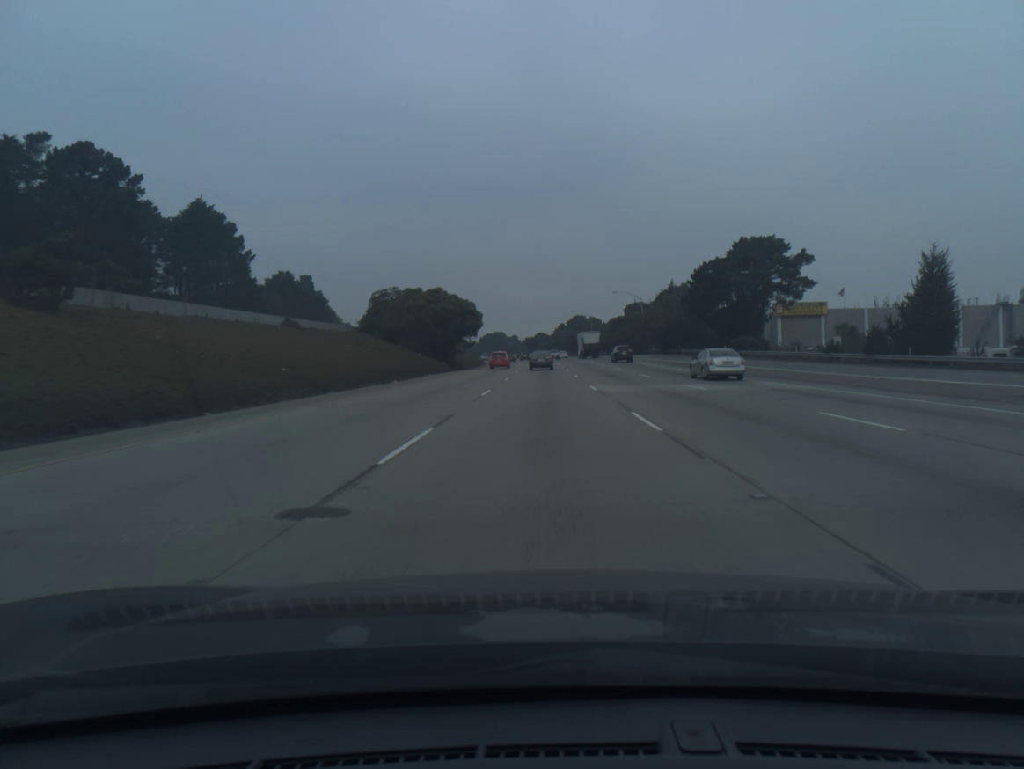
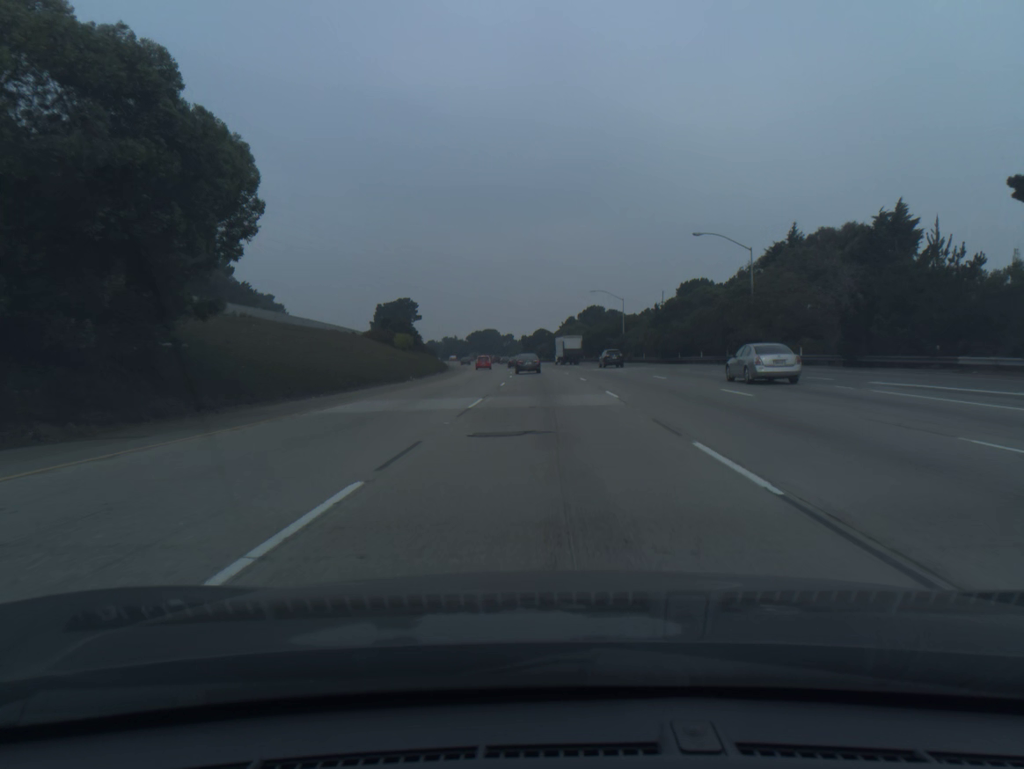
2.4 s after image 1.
(-0.1, +63.8) m; 0°
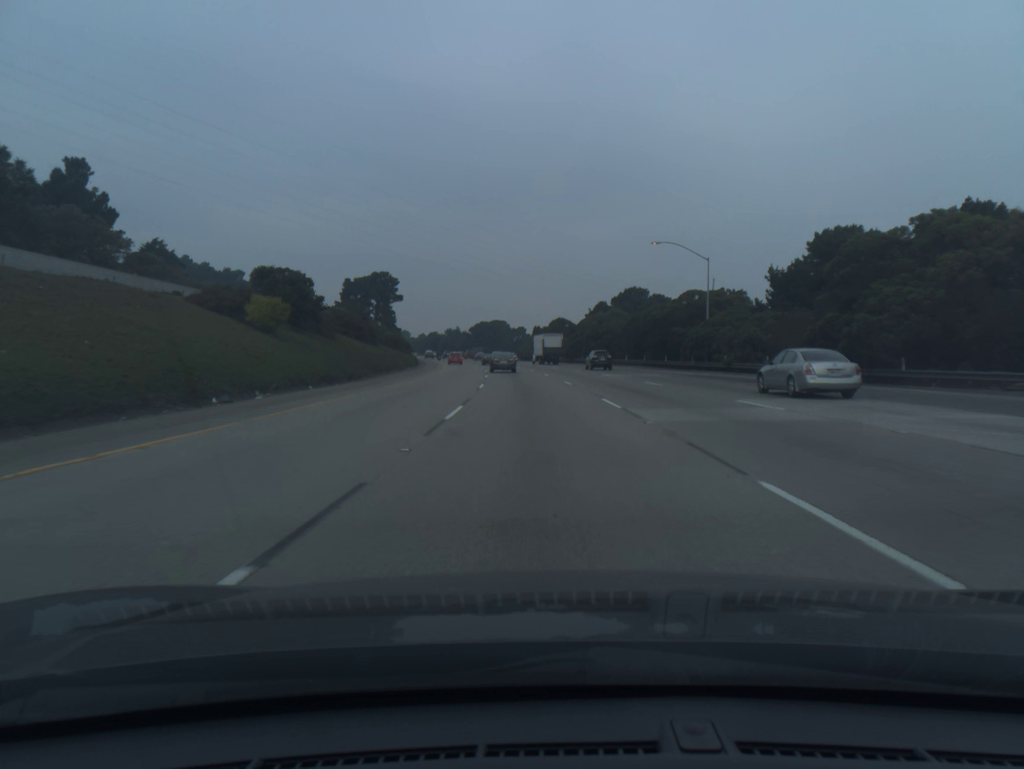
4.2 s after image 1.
(-0.2, +47.2) m; -1°
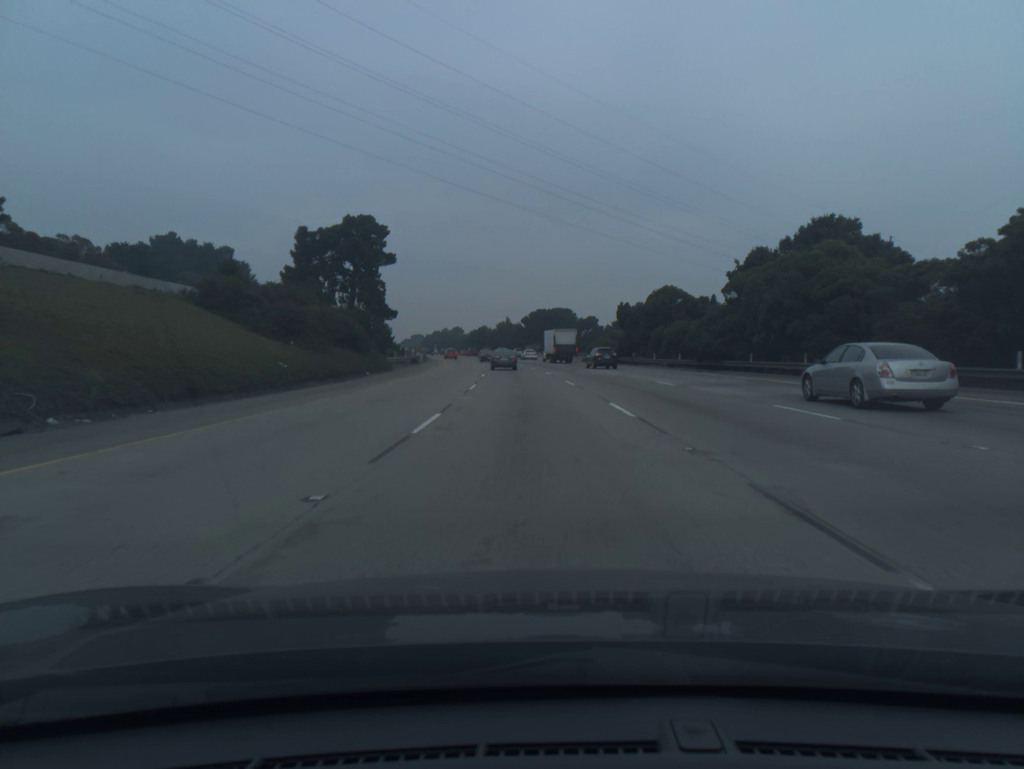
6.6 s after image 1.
(-2.4, +61.7) m; -5°
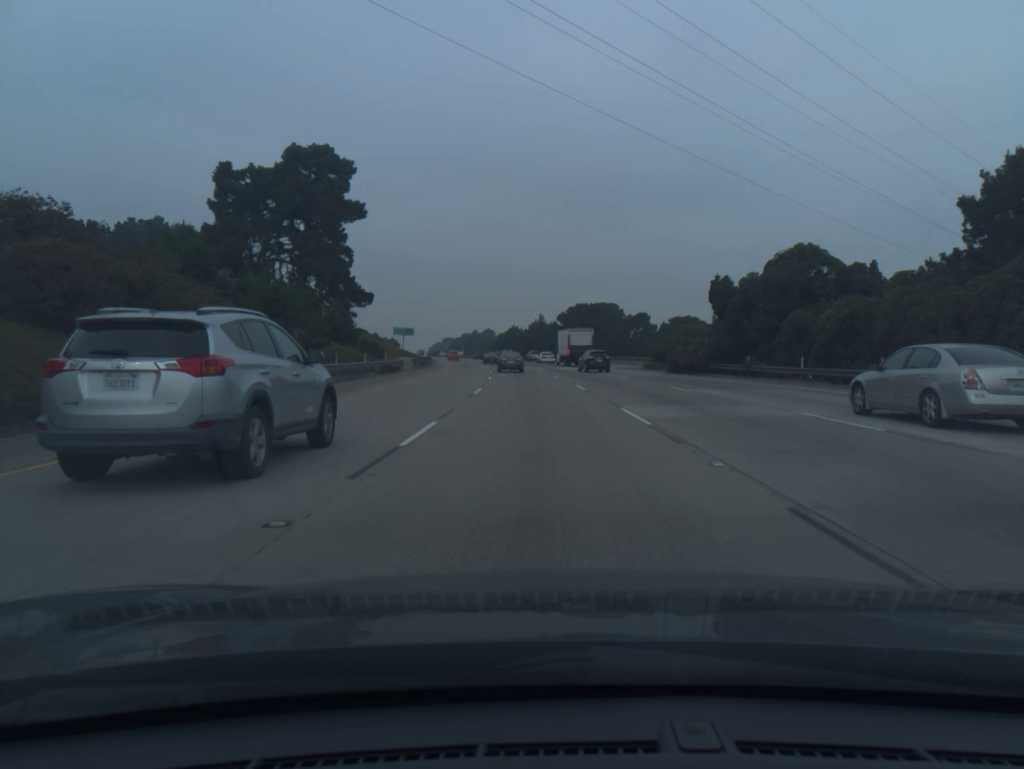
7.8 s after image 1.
(-0.7, +30.6) m; -3°
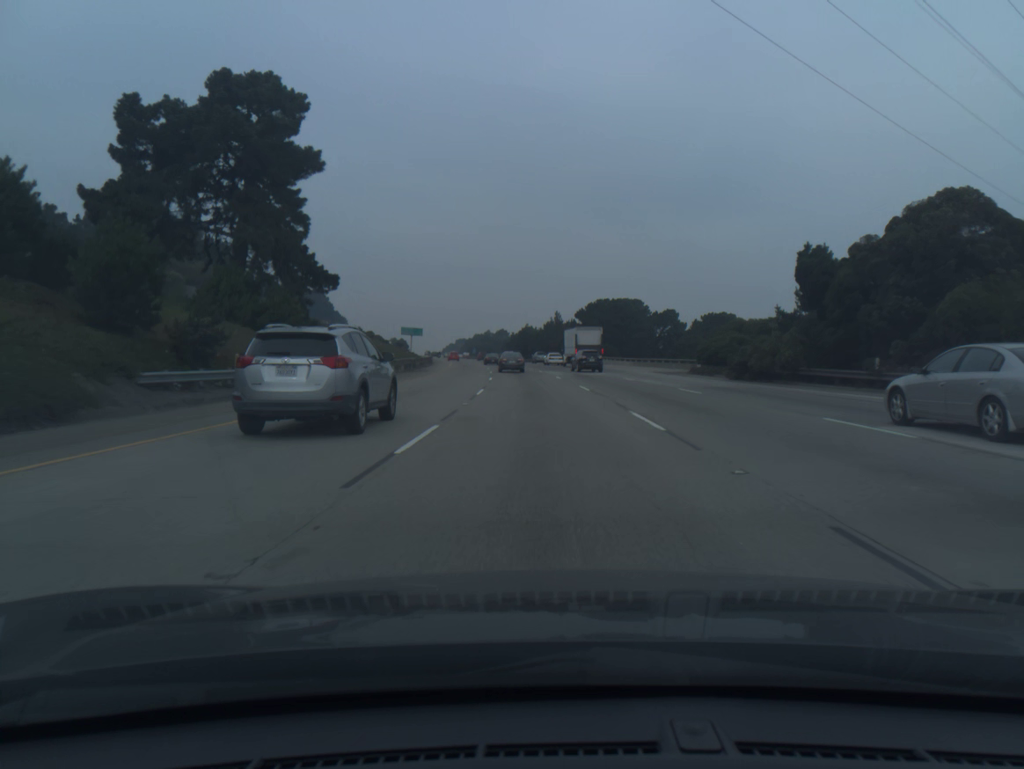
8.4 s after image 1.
(-0.2, +15.3) m; -1°
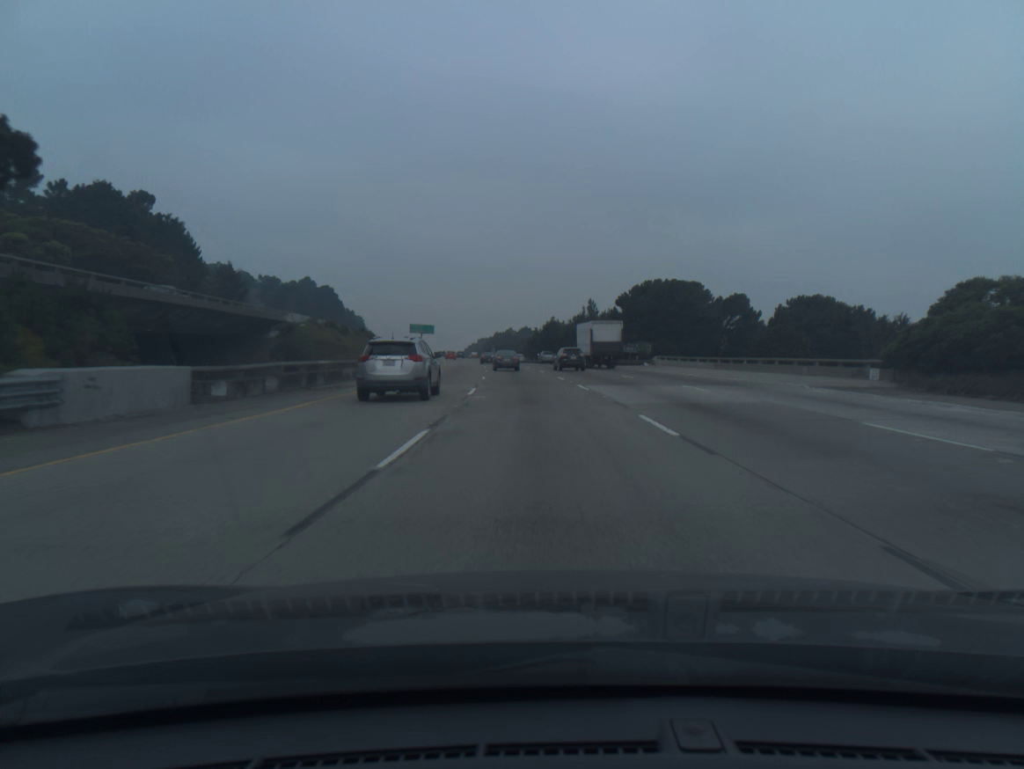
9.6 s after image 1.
(-0.5, +30.7) m; -2°
